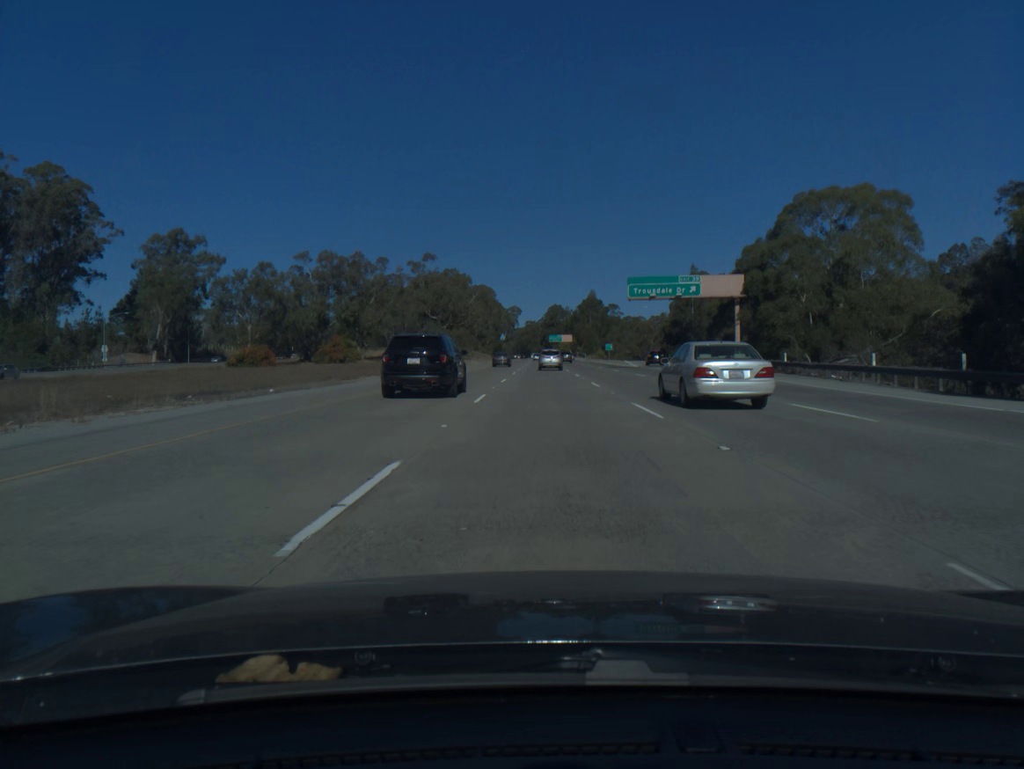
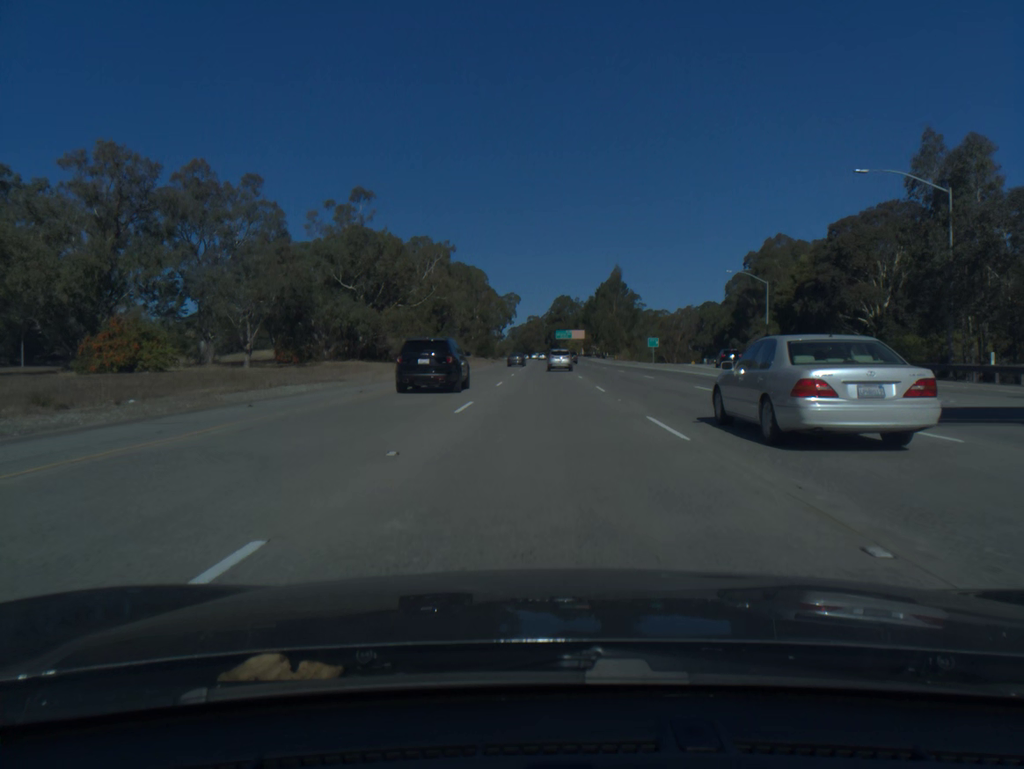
(0.0, +62.1) m; 0°
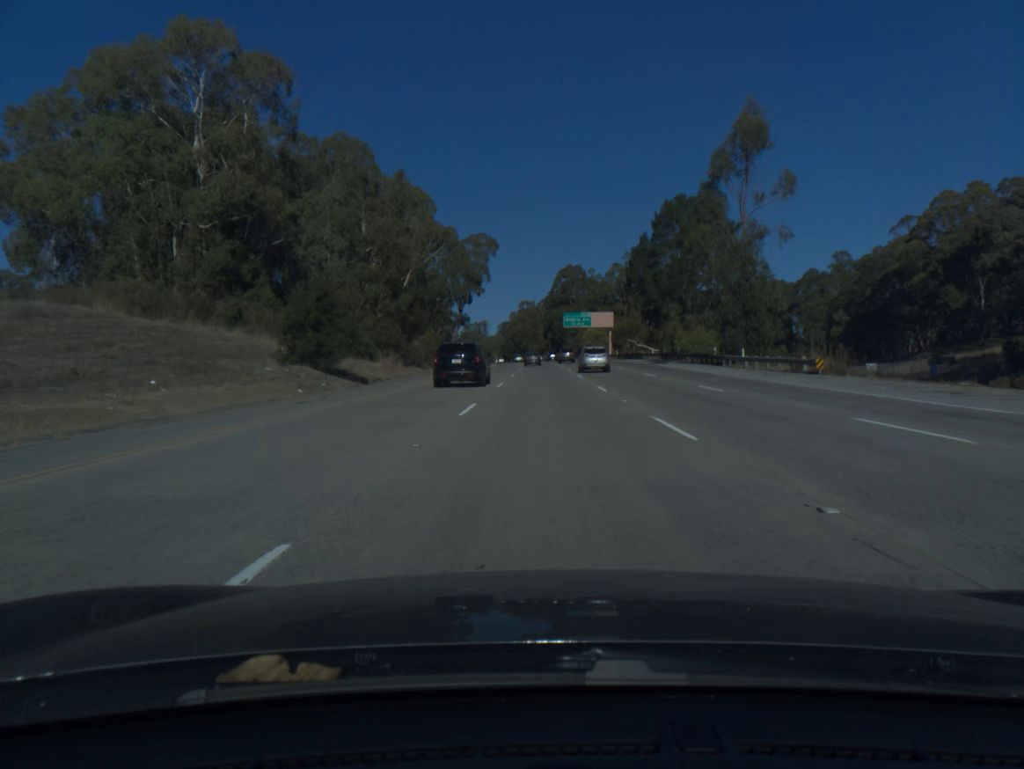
(0.0, +102.7) m; 0°
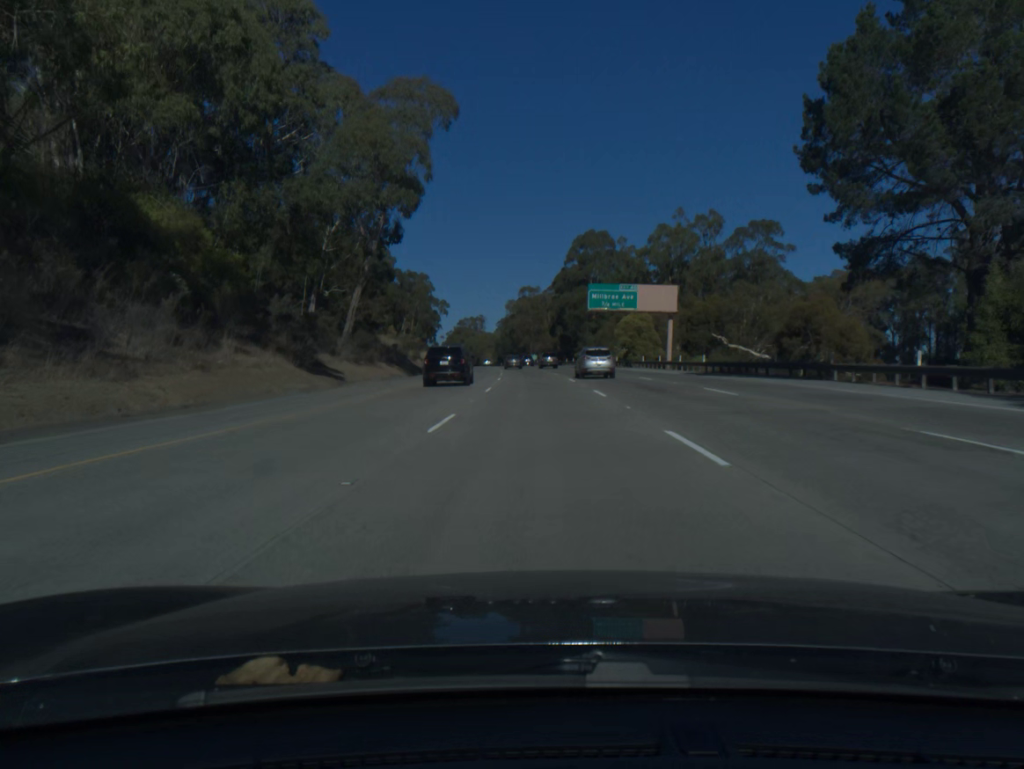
(0.0, +61.5) m; 0°
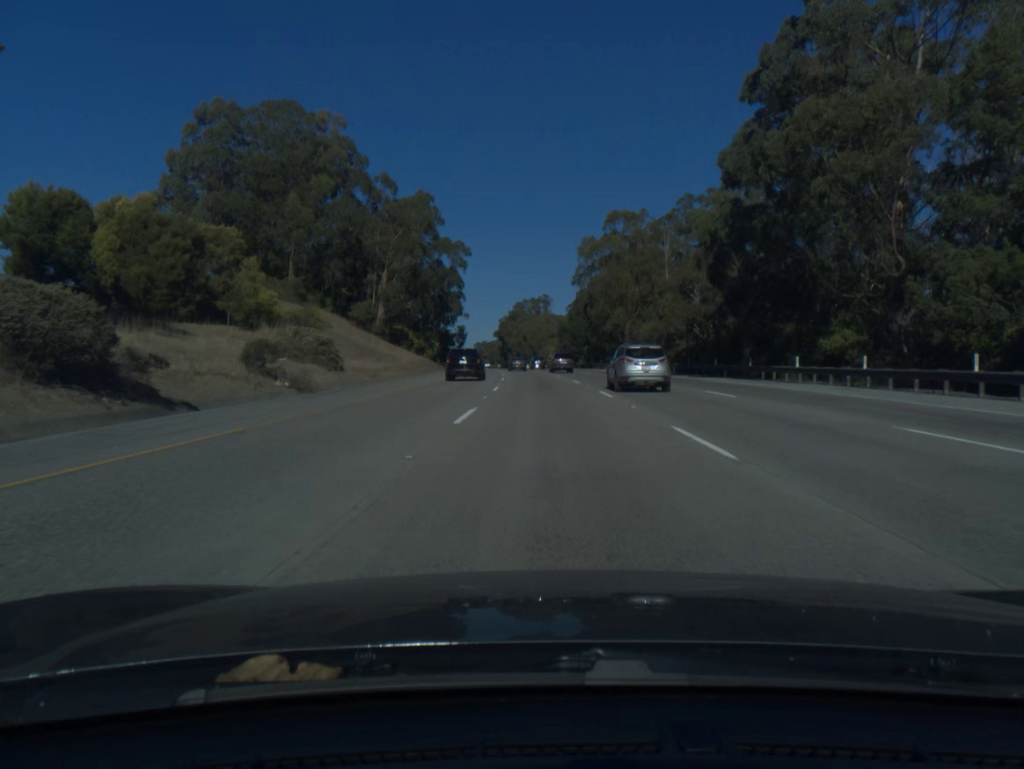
(-4.0, +101.1) m; -5°
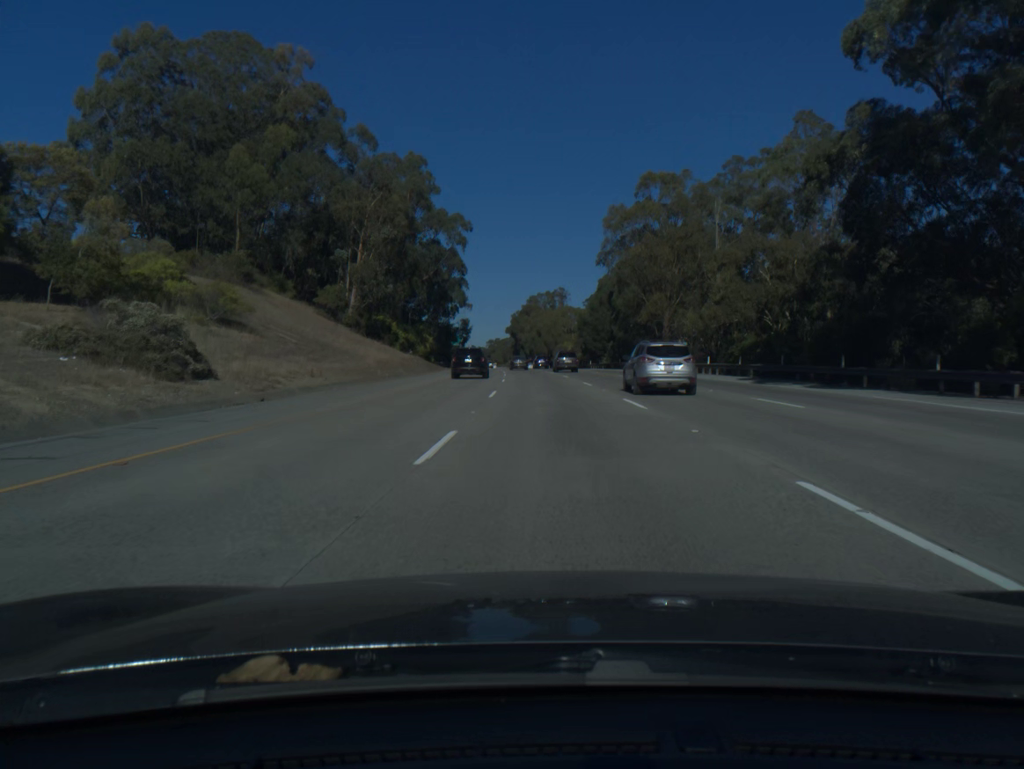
(-0.2, +20.1) m; -1°
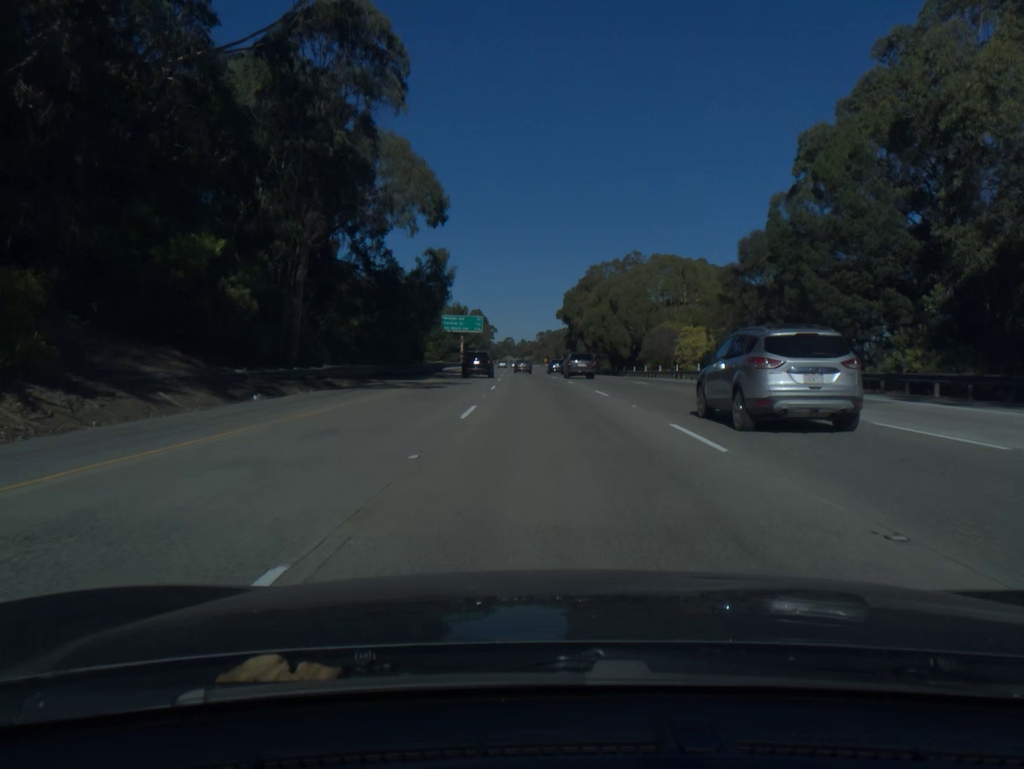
(-2.5, +81.0) m; -4°
